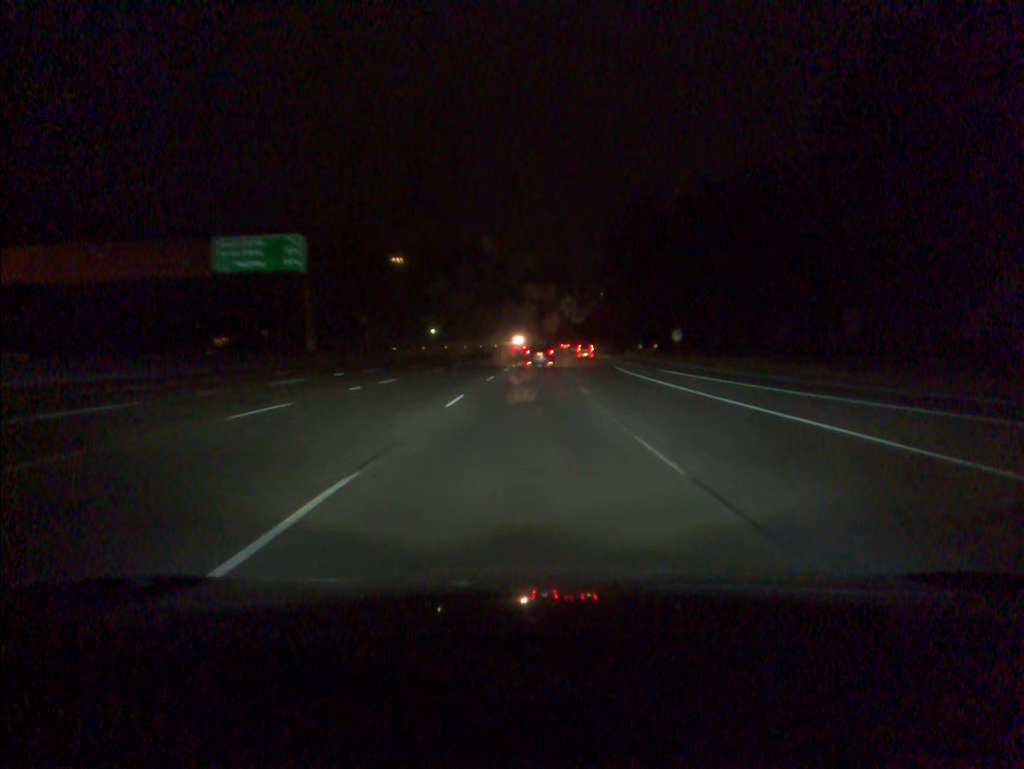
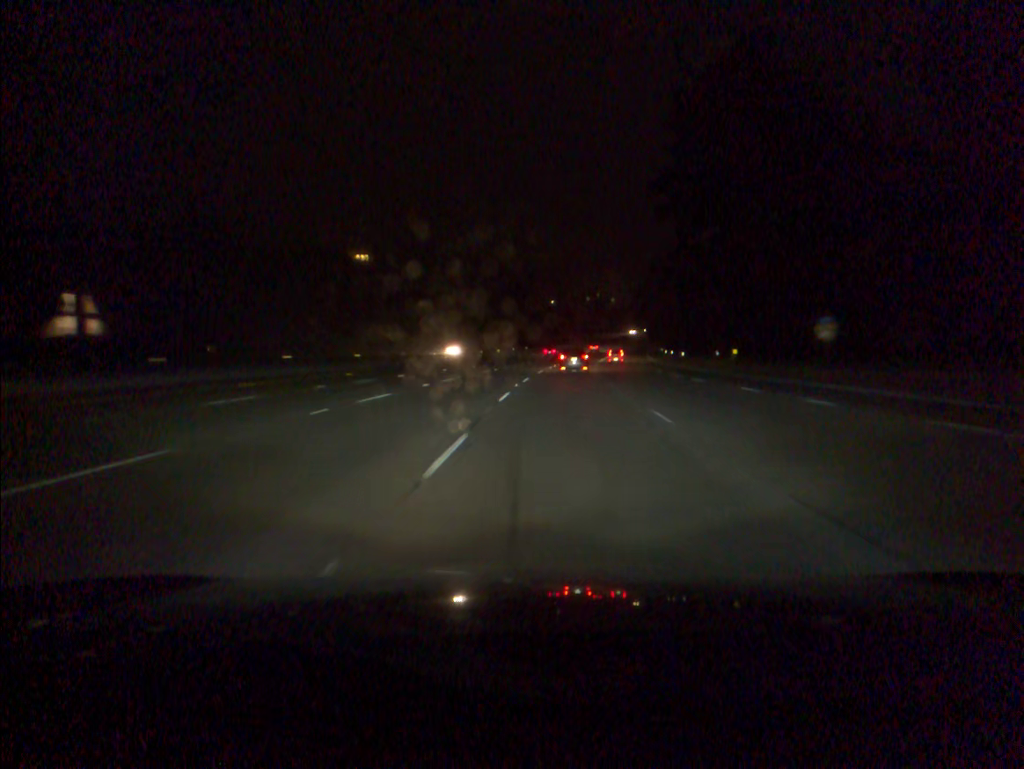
(+0.4, +52.2) m; +1°
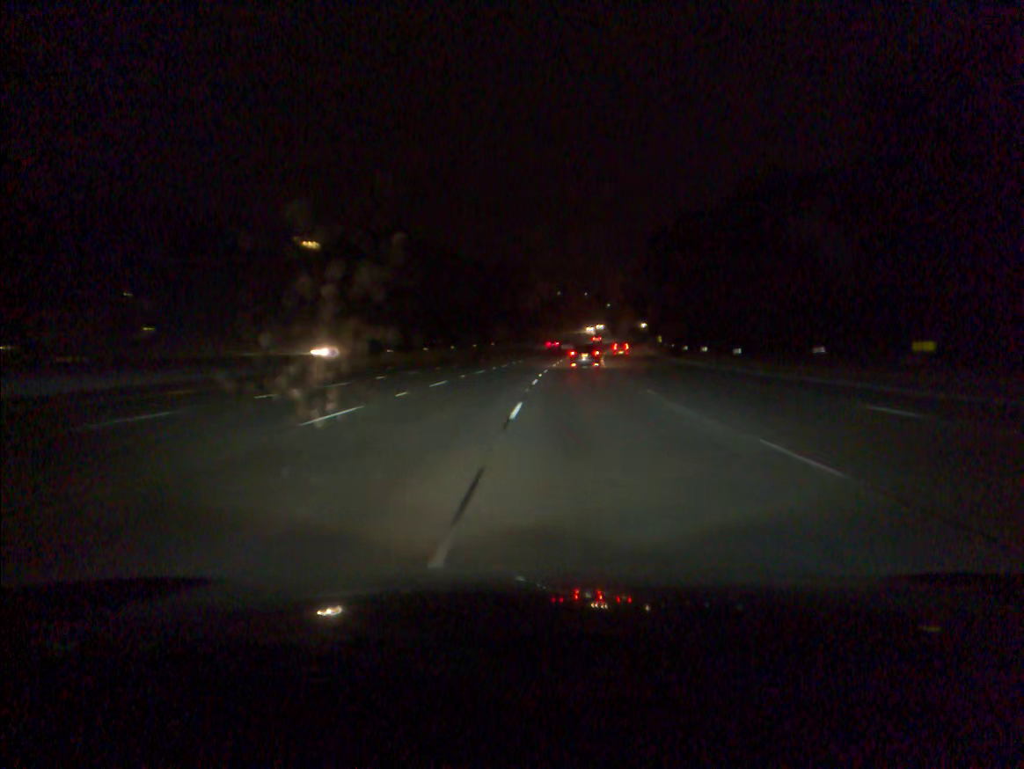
(+0.7, +35.7) m; +2°
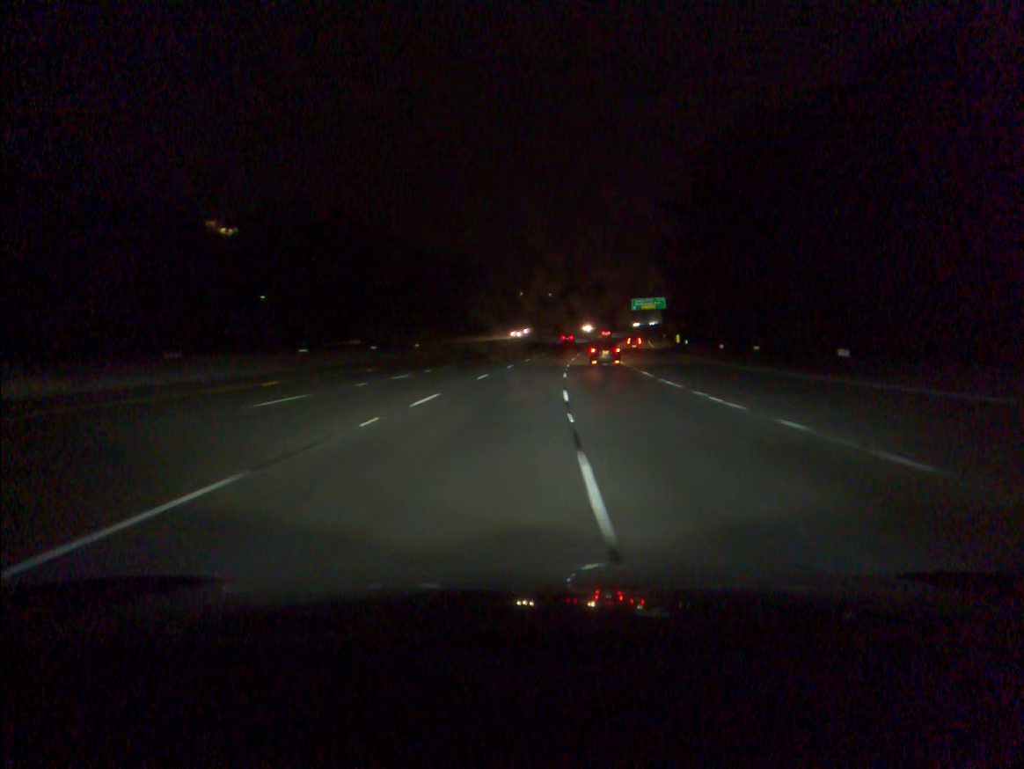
(+1.4, +53.7) m; +3°
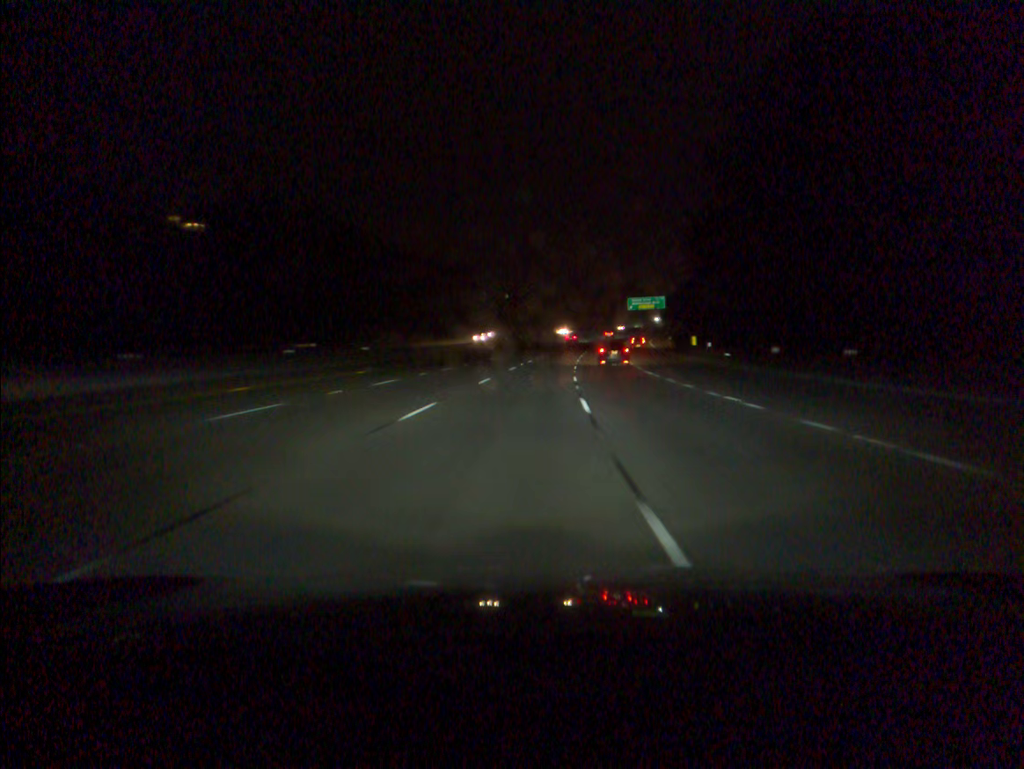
(+0.2, +18.0) m; +1°
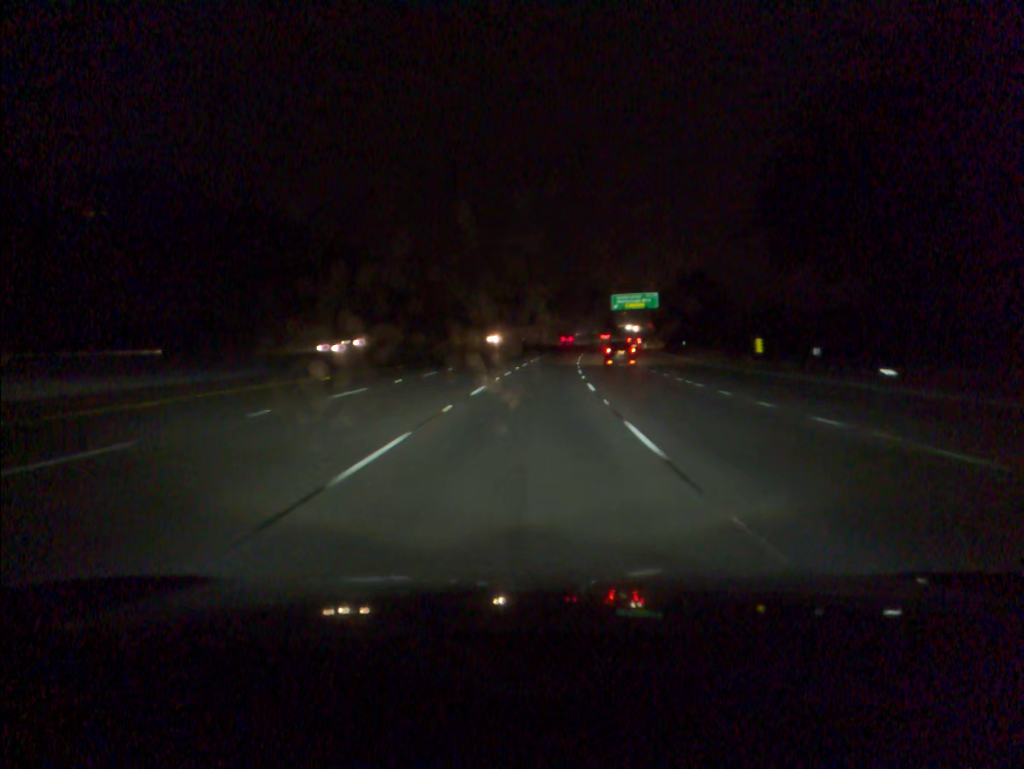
(+0.8, +36.0) m; +3°
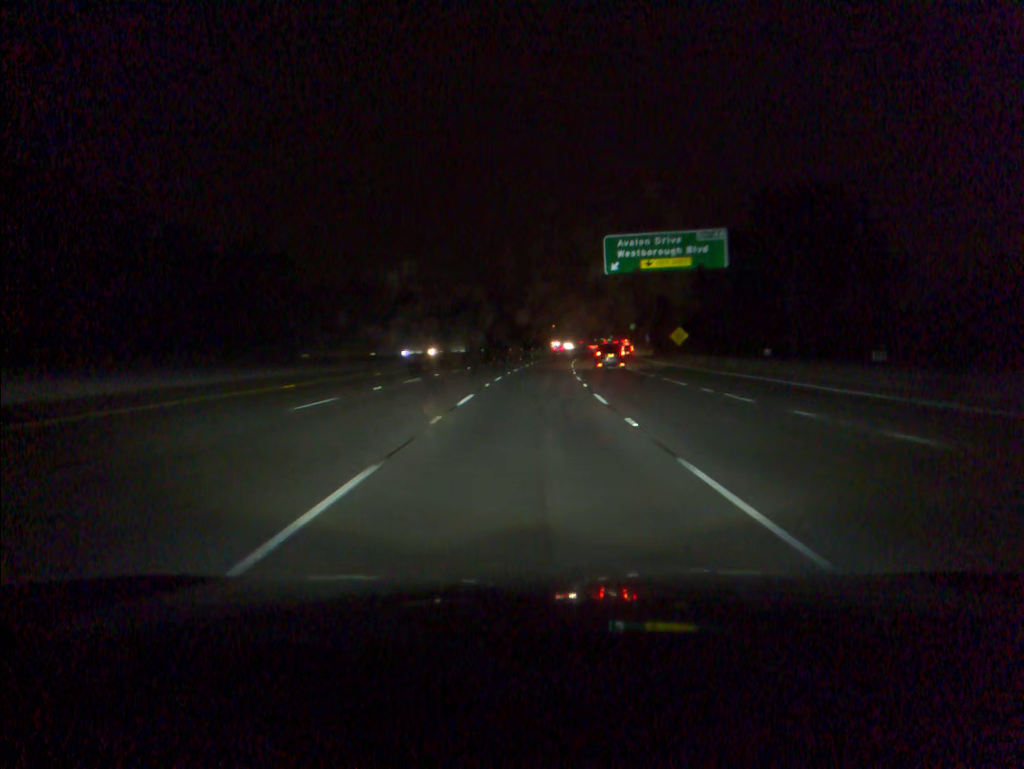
(+5.1, +90.3) m; +6°
